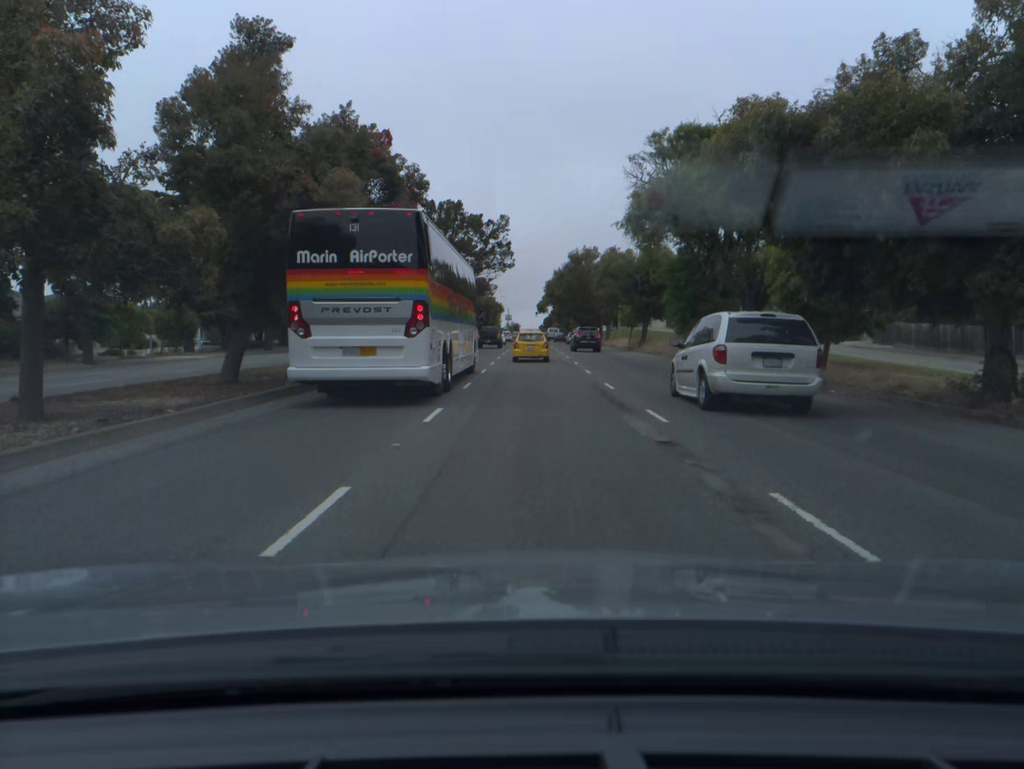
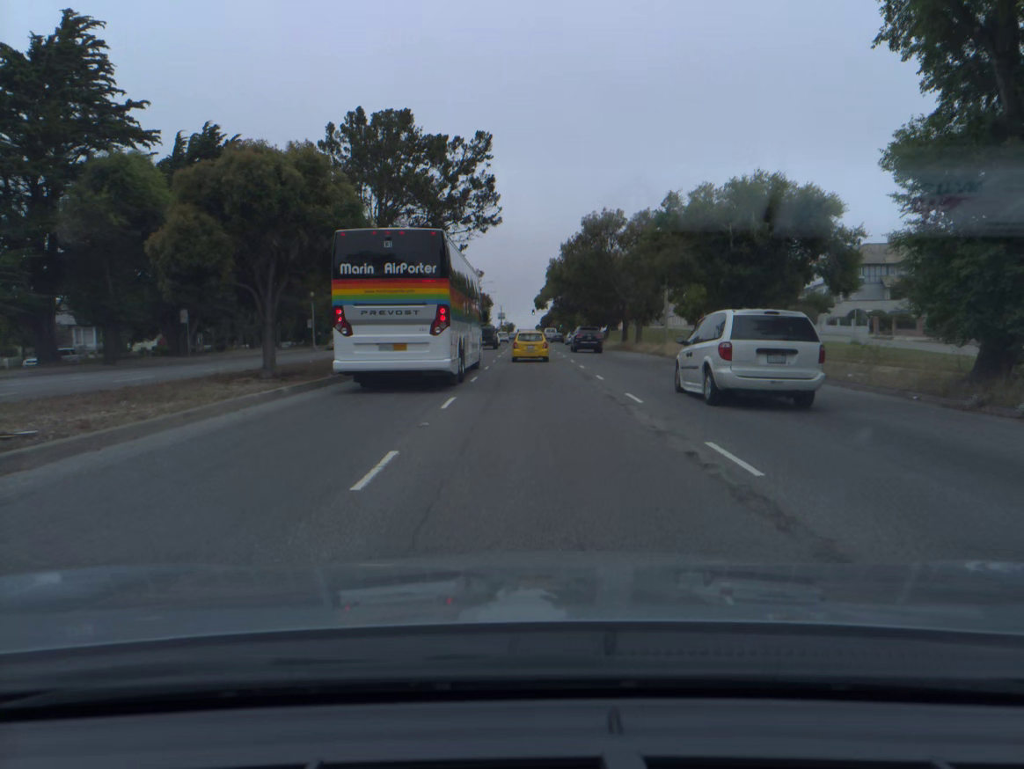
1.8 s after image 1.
(+0.1, +26.6) m; 0°
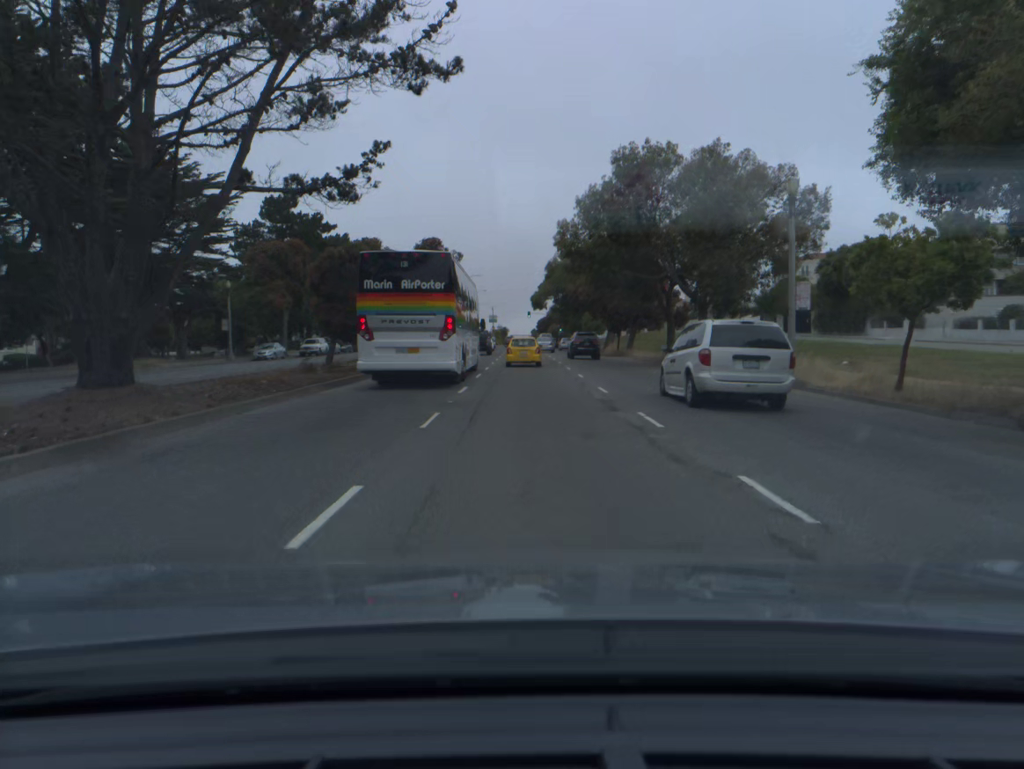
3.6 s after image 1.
(+0.1, +23.8) m; 0°
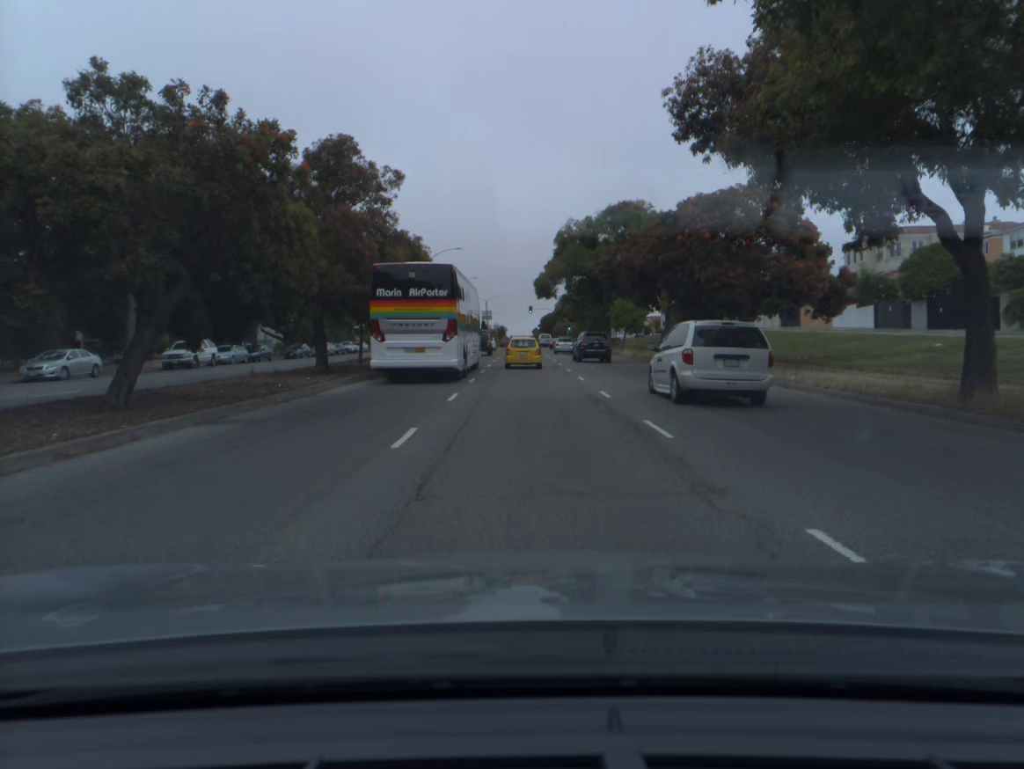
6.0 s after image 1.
(0.0, +30.7) m; 0°
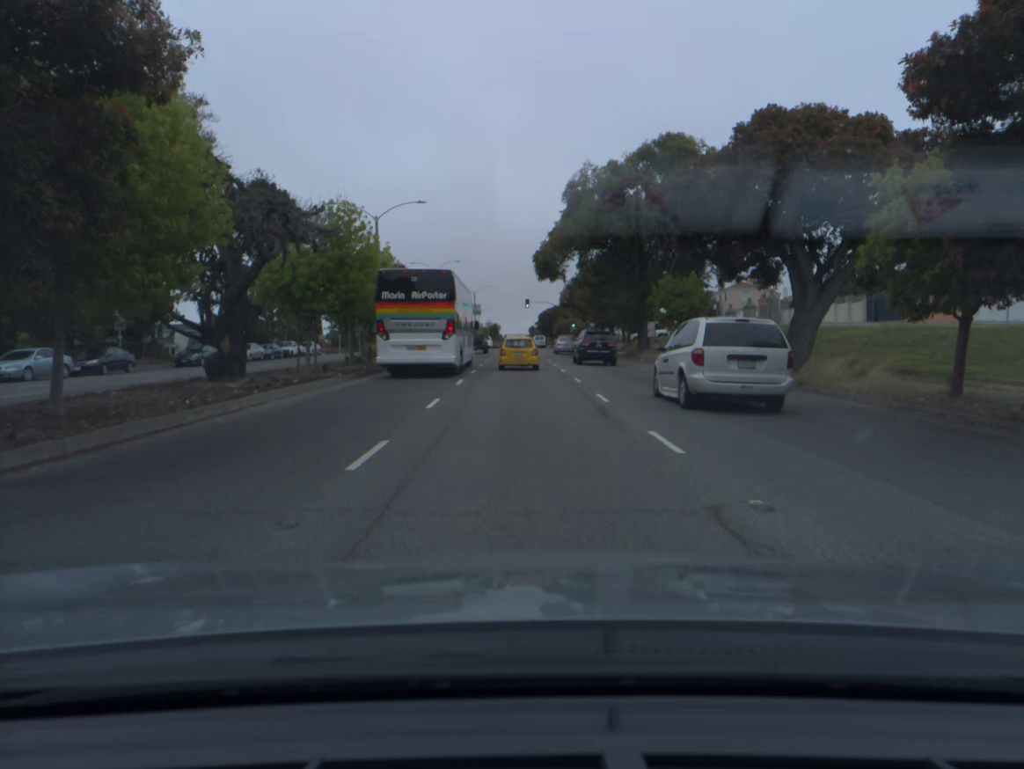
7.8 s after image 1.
(+0.1, +23.4) m; 0°
